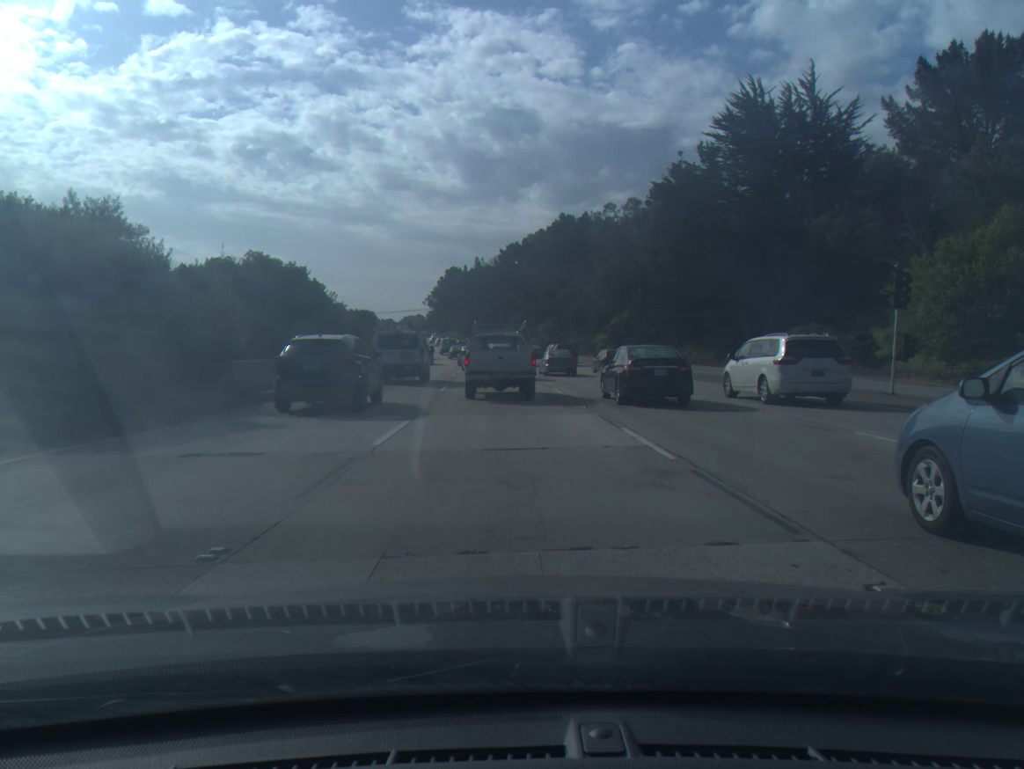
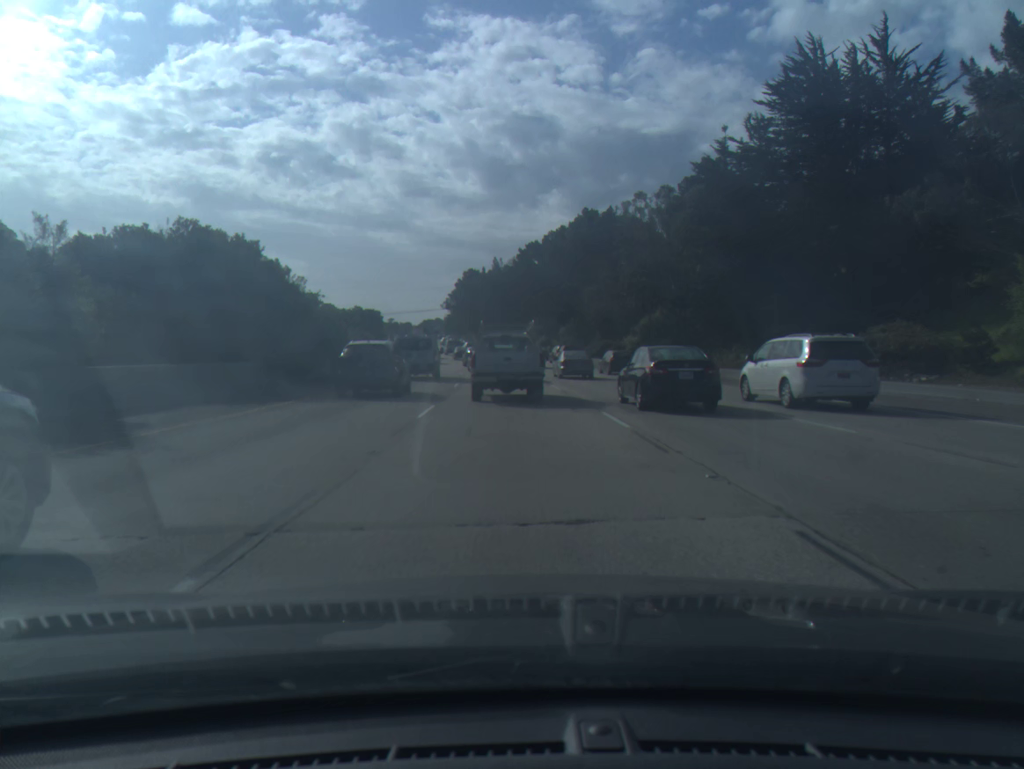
(-0.1, +10.3) m; -1°
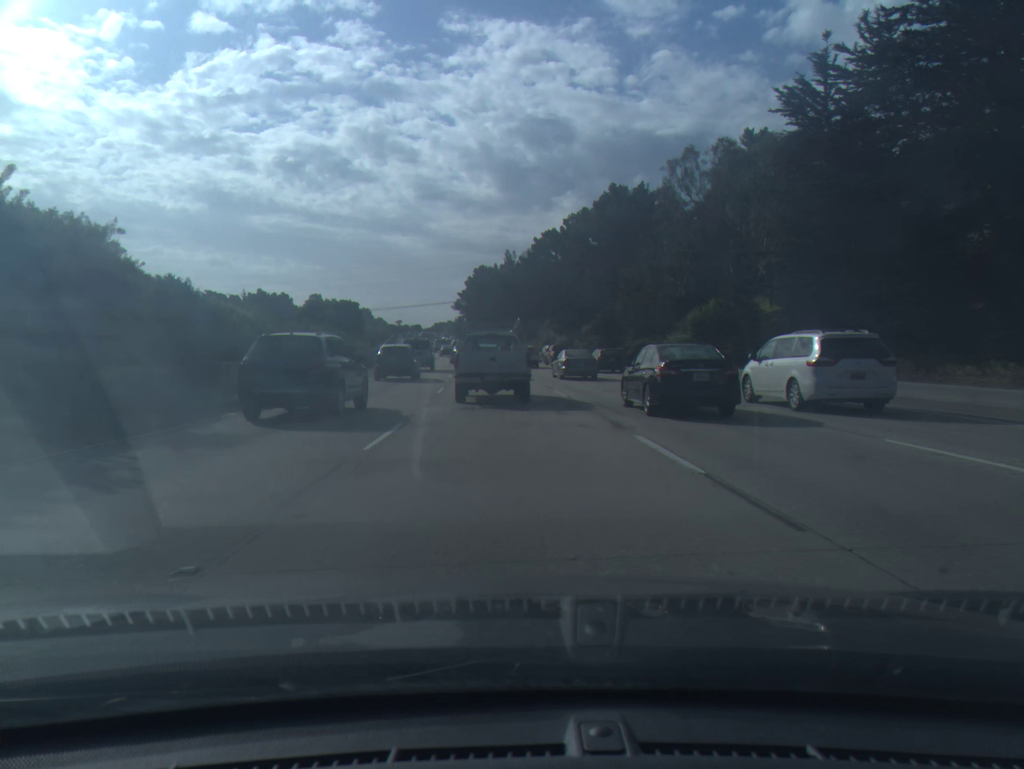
(-0.2, +19.8) m; -1°
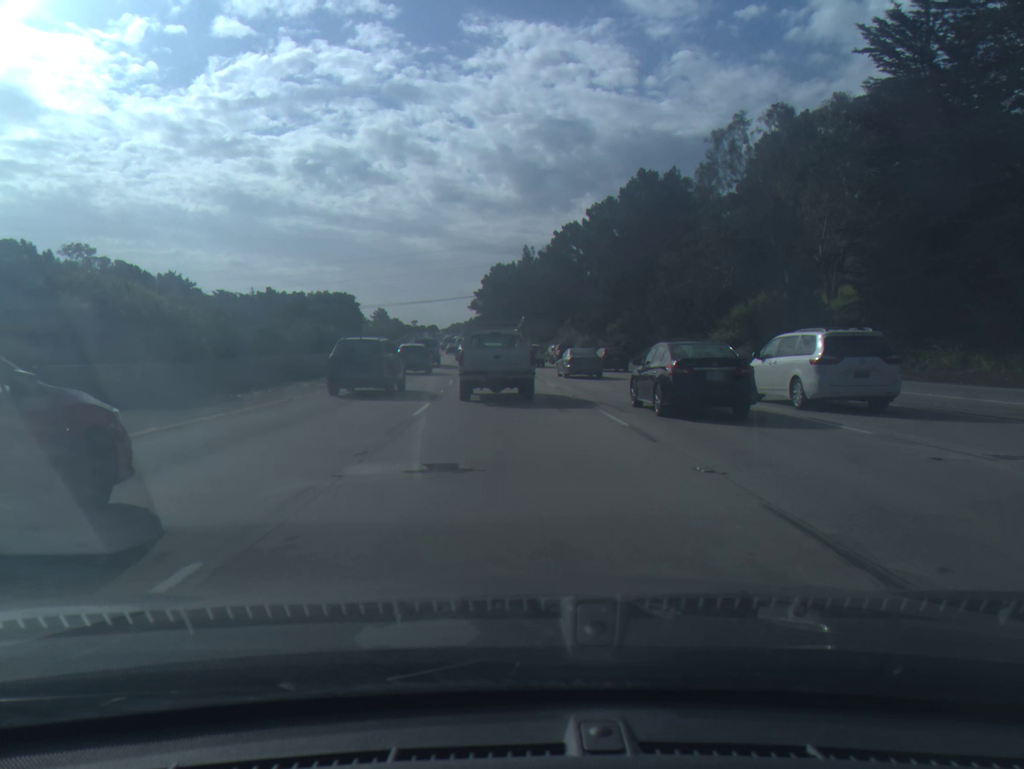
(-0.1, +9.5) m; -1°
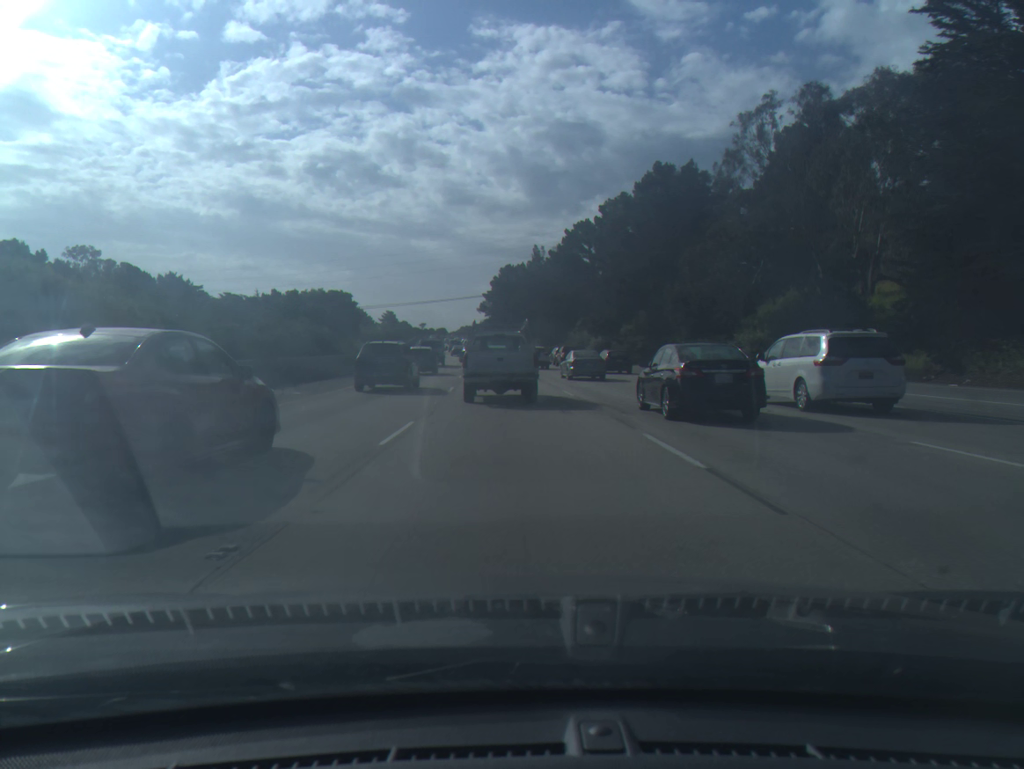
(0.0, +4.8) m; 0°
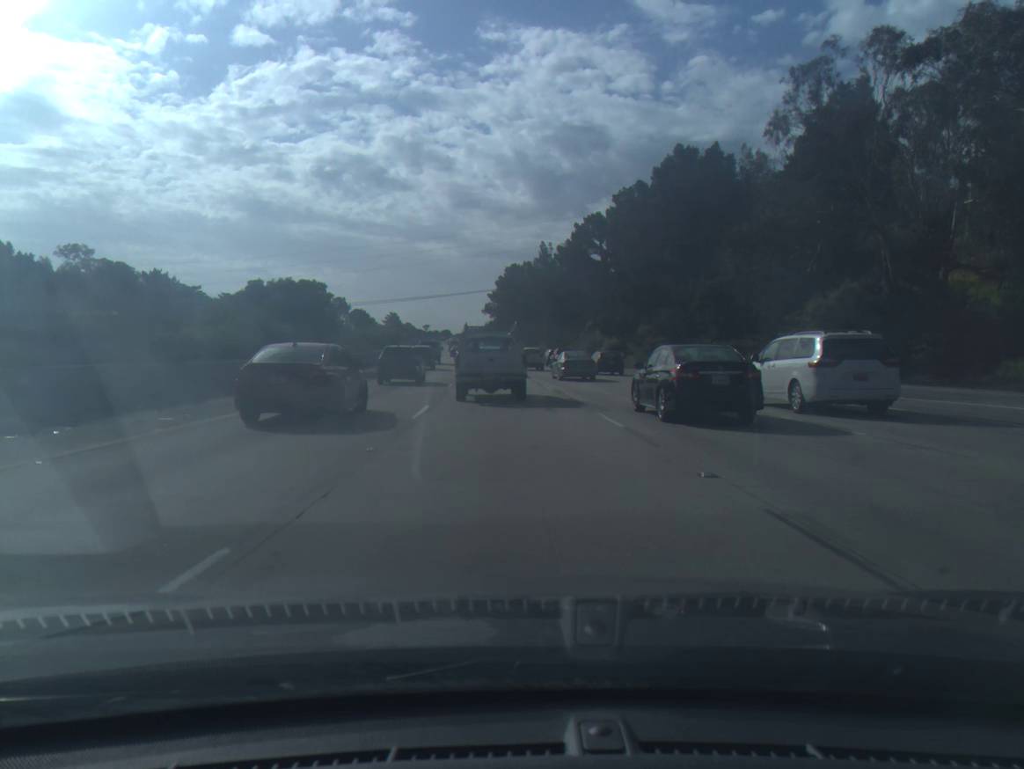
(0.0, +9.5) m; 0°
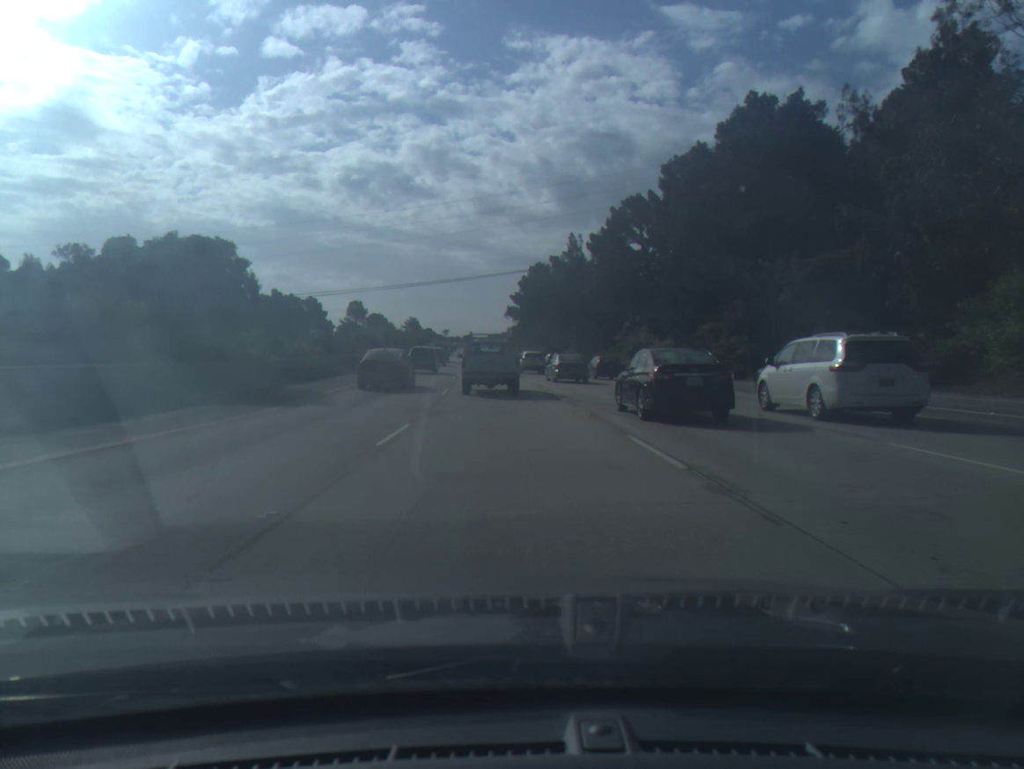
(-0.3, +19.2) m; -2°
